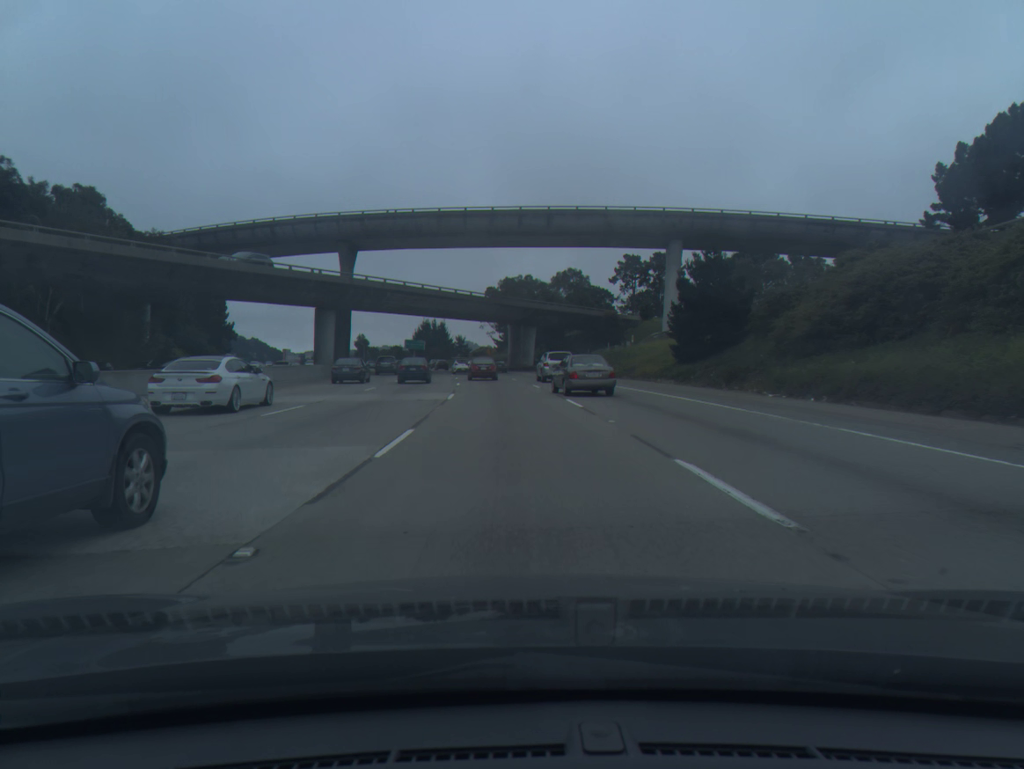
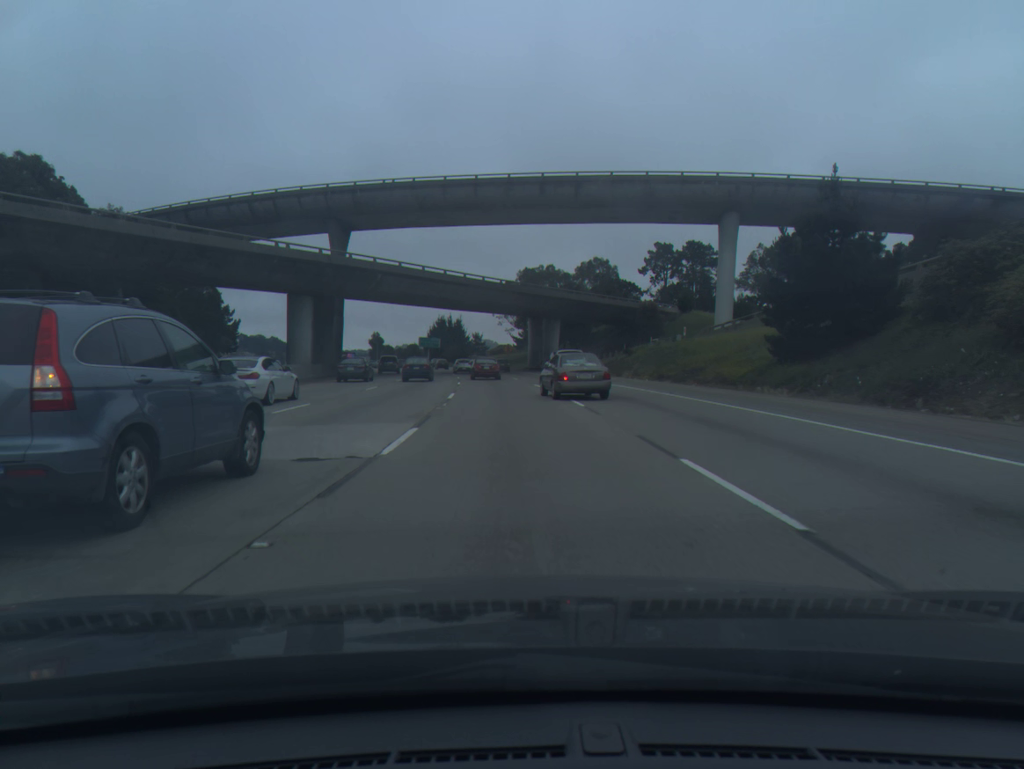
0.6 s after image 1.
(-0.2, +14.6) m; -1°
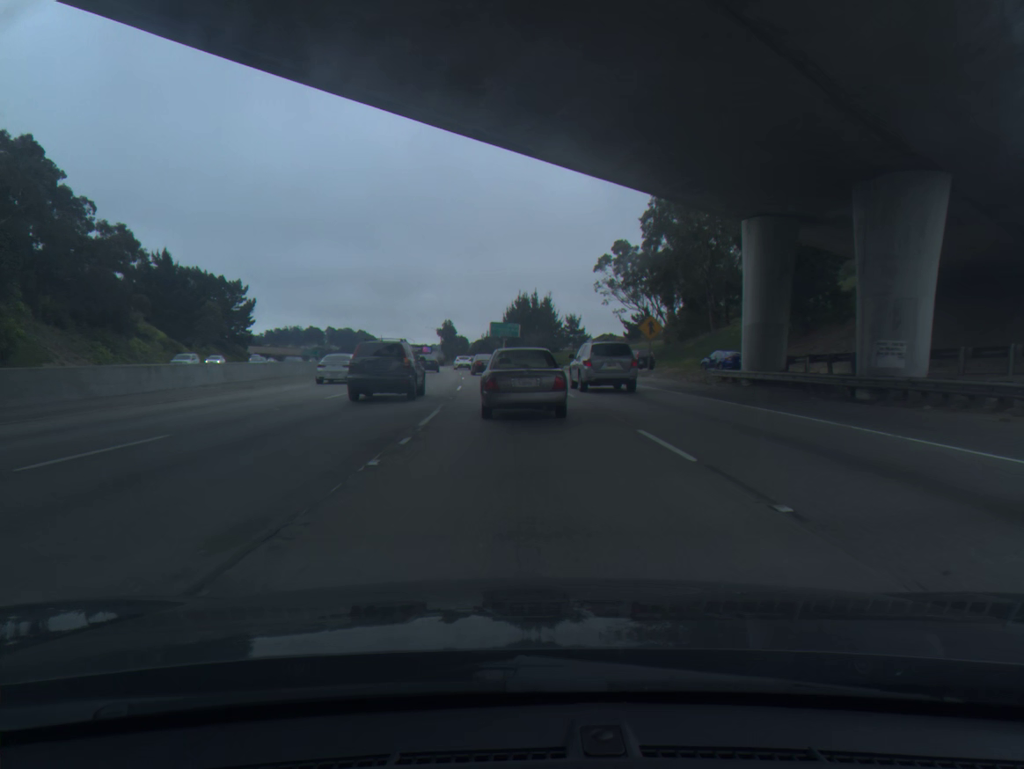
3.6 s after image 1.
(-3.9, +69.0) m; -7°
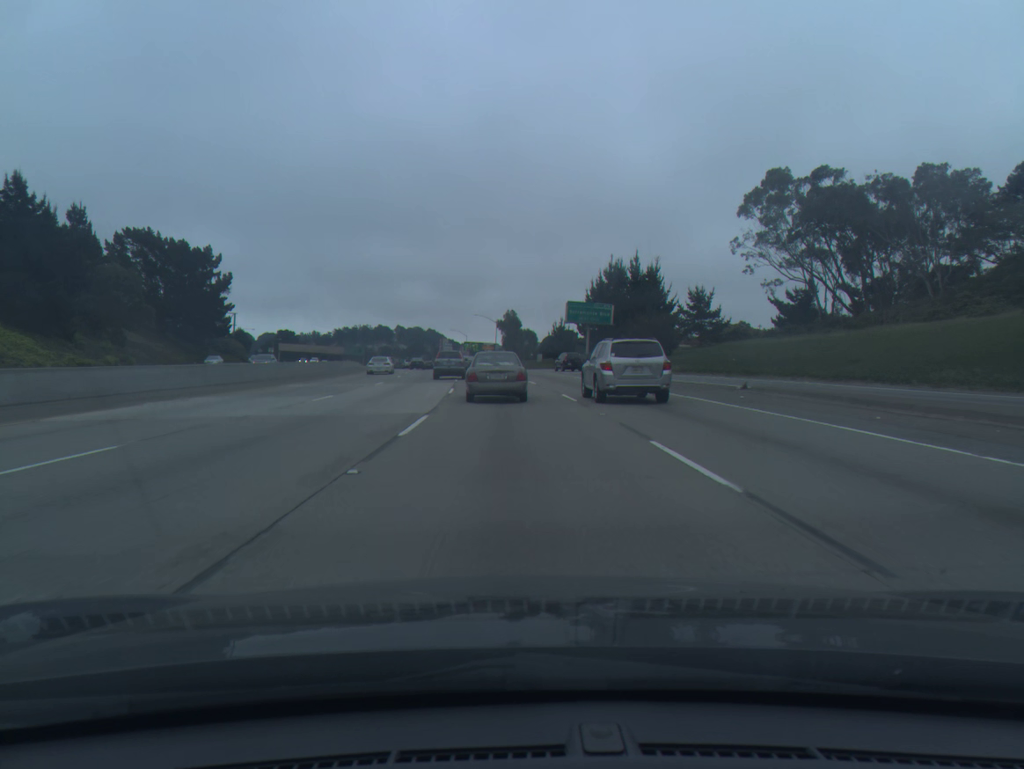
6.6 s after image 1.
(-2.5, +60.2) m; -5°
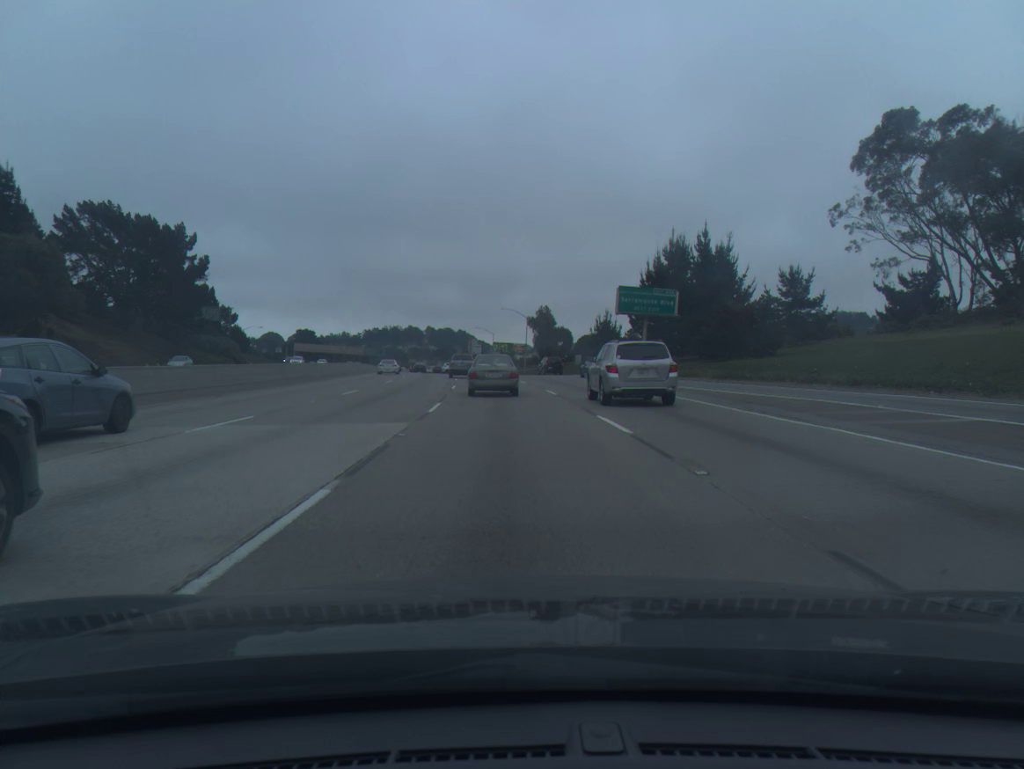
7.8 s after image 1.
(-0.4, +23.3) m; -2°
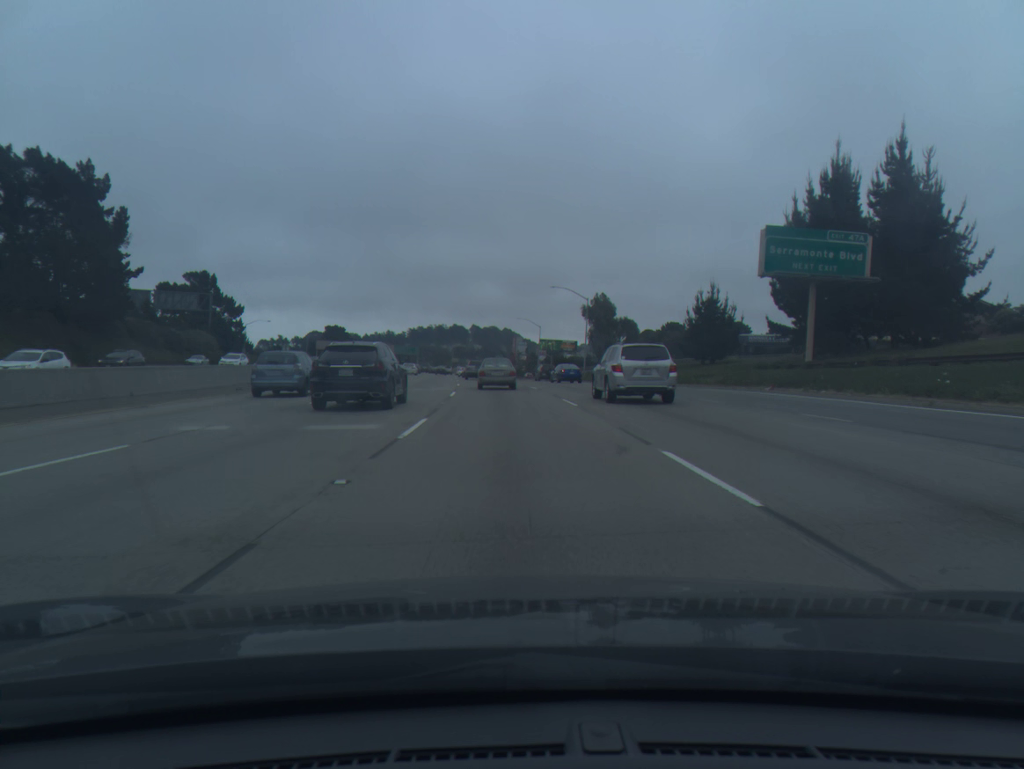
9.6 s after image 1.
(-1.1, +35.1) m; -3°
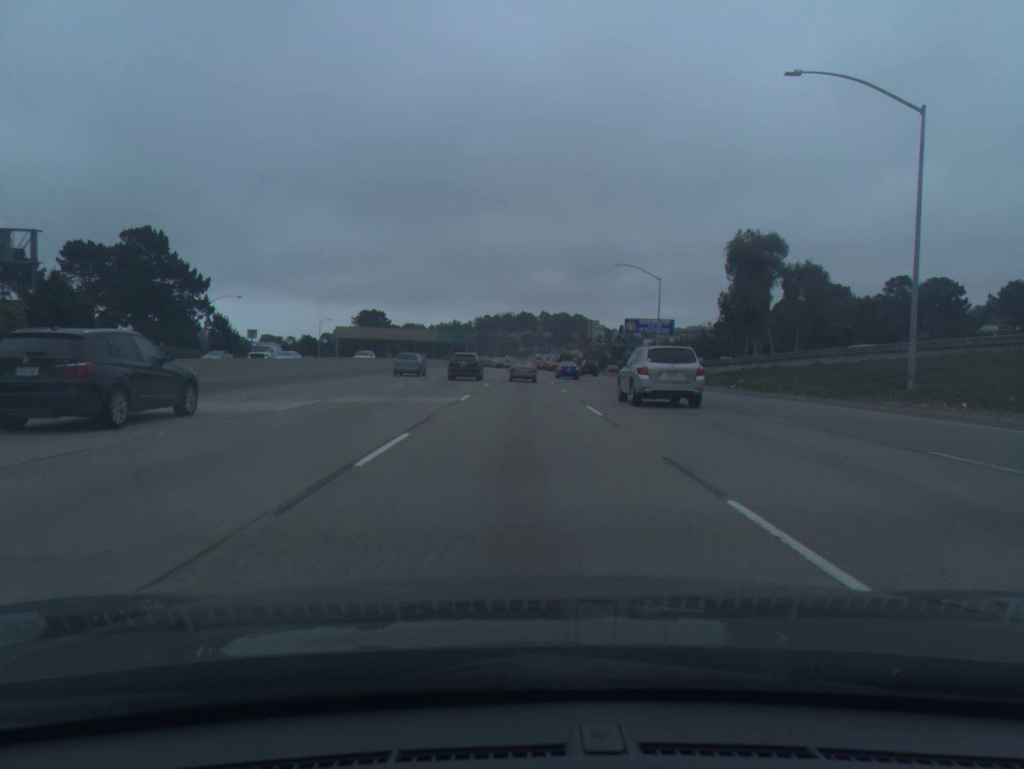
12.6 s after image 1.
(-2.8, +61.9) m; -5°
